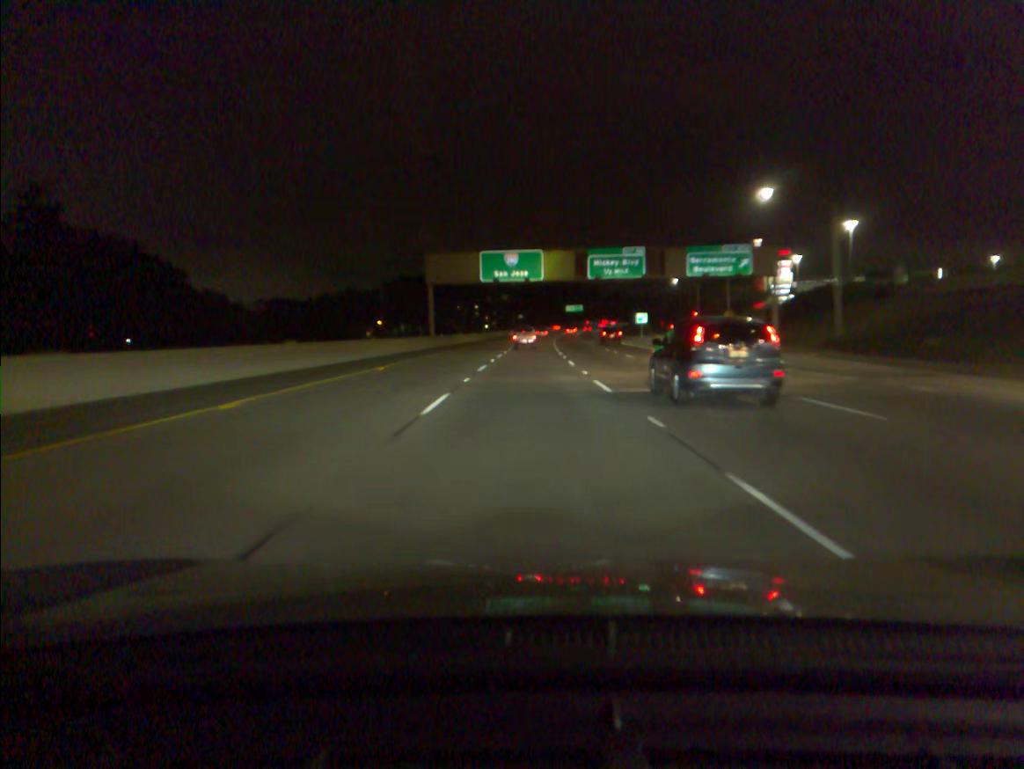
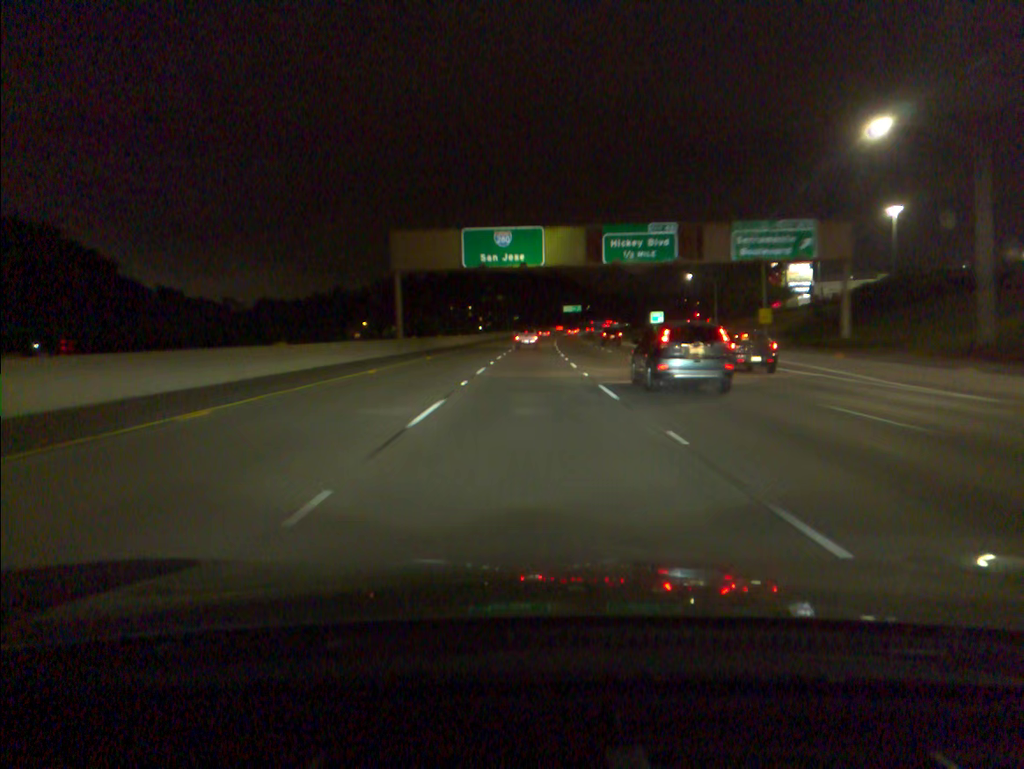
(0.0, +16.0) m; 0°
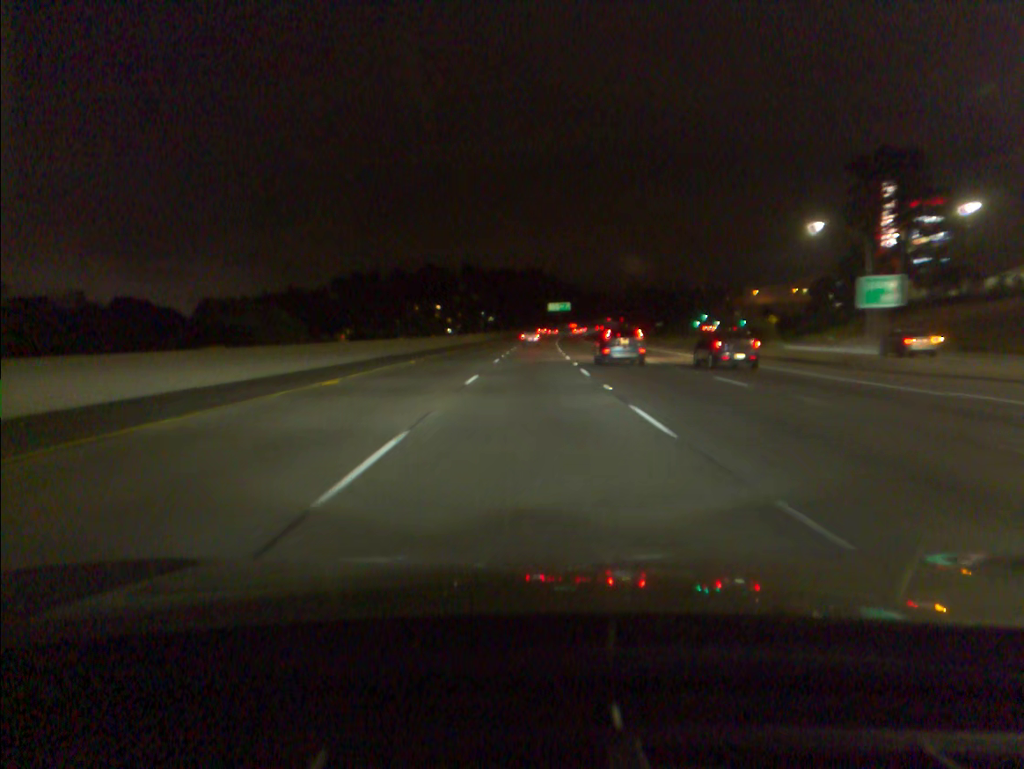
(+0.9, +64.5) m; +2°
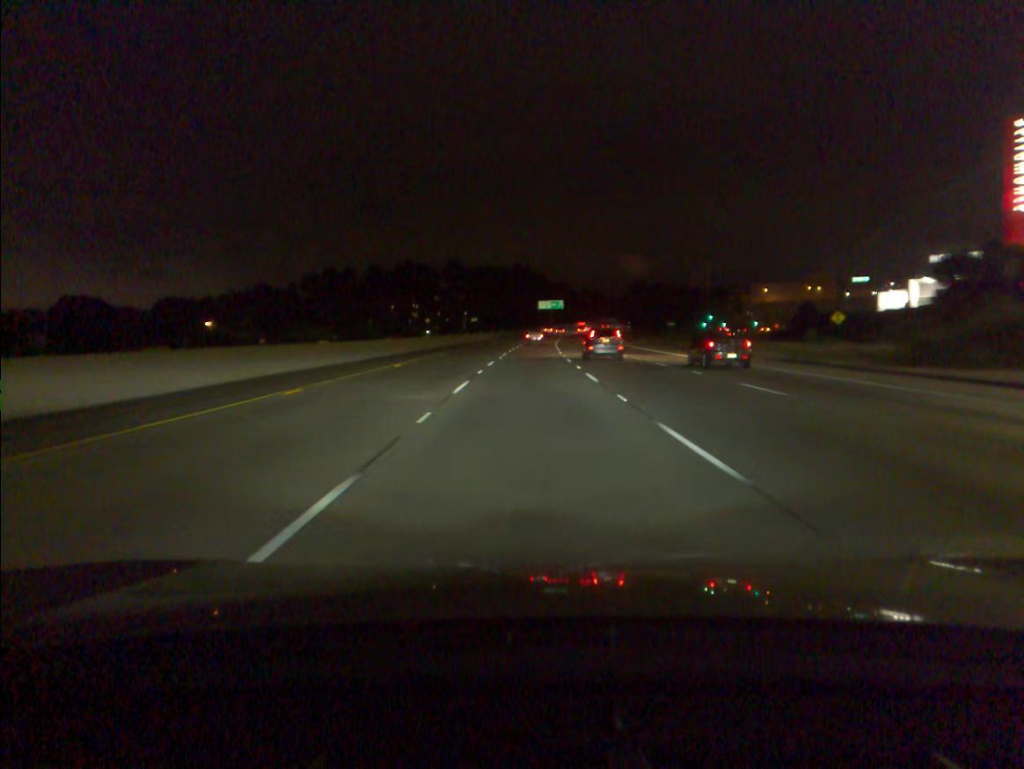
(+0.3, +32.5) m; +1°
